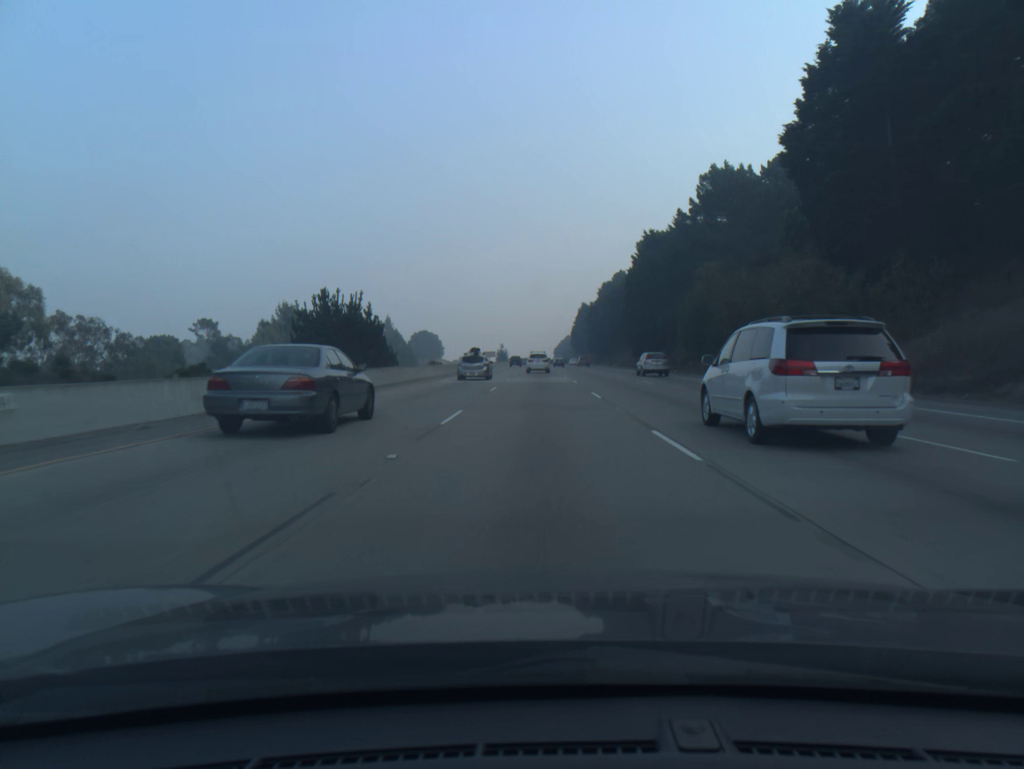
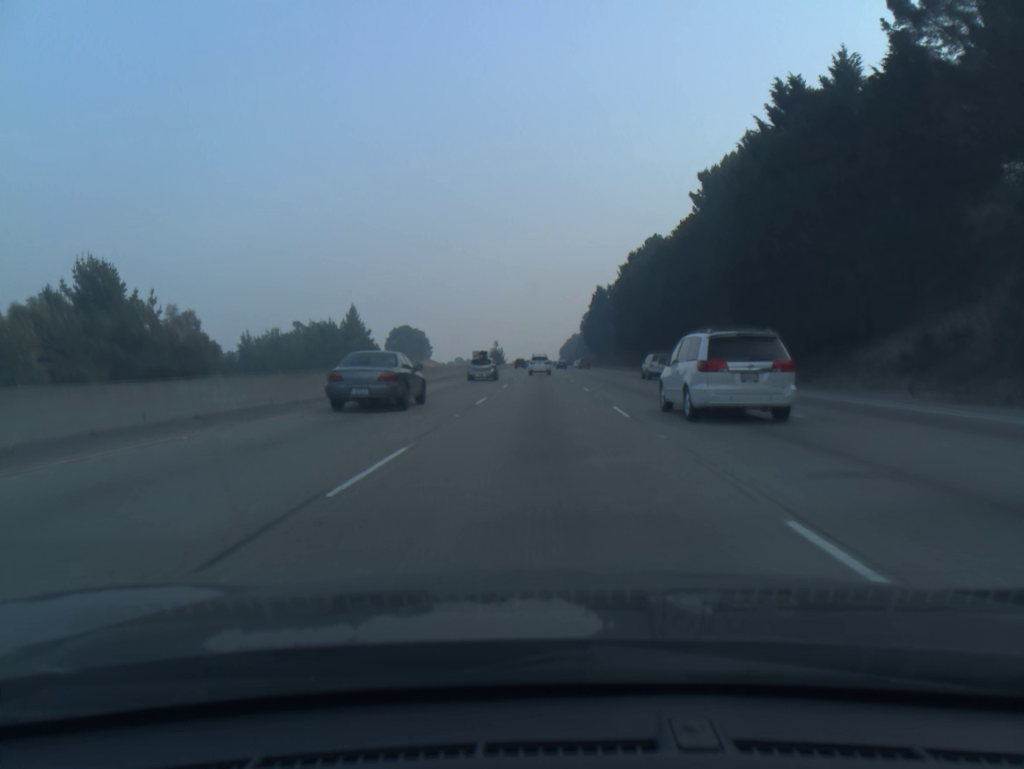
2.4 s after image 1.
(-0.2, +65.8) m; 0°
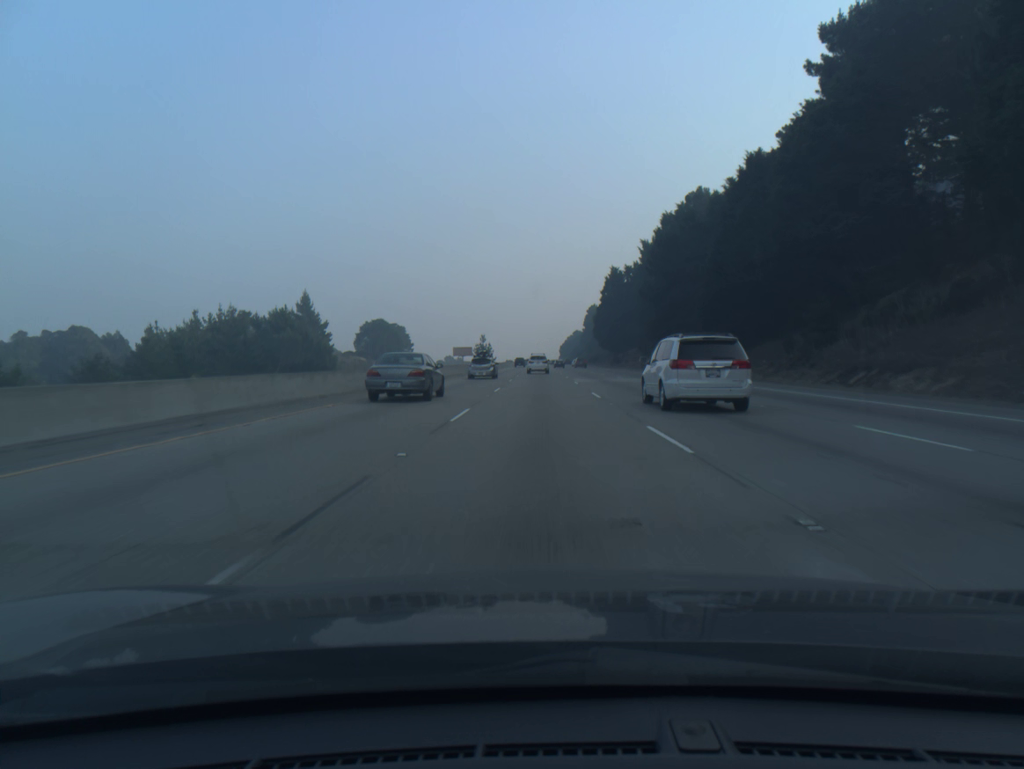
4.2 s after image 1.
(0.0, +50.3) m; 0°
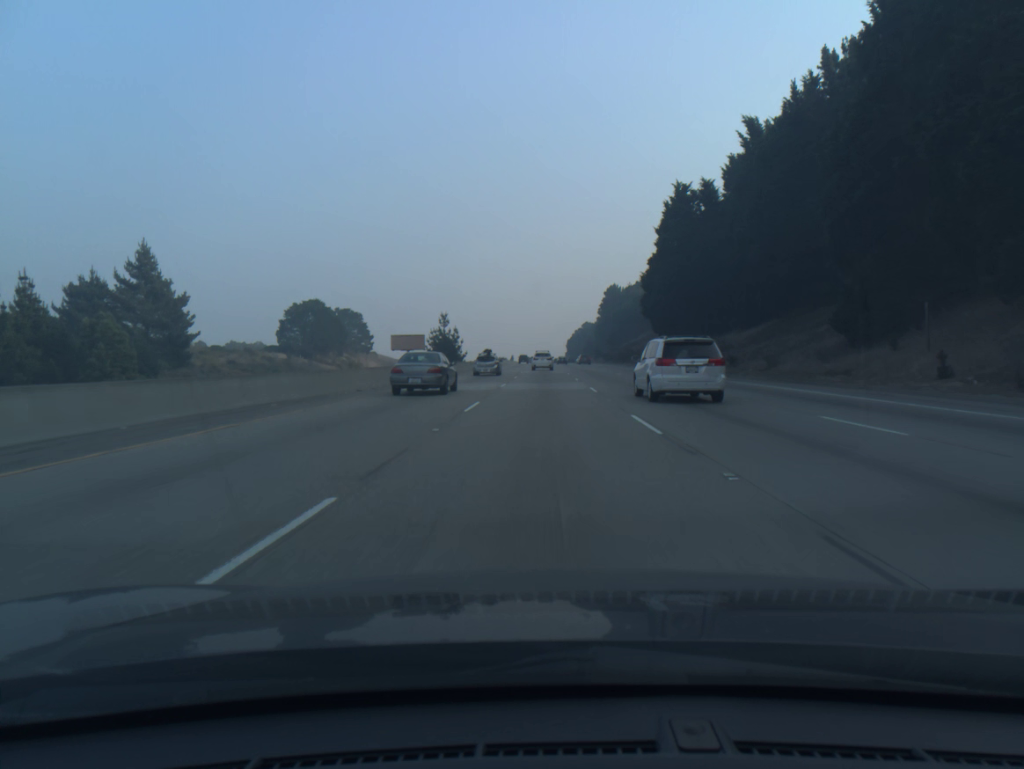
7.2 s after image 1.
(-0.1, +85.5) m; 0°
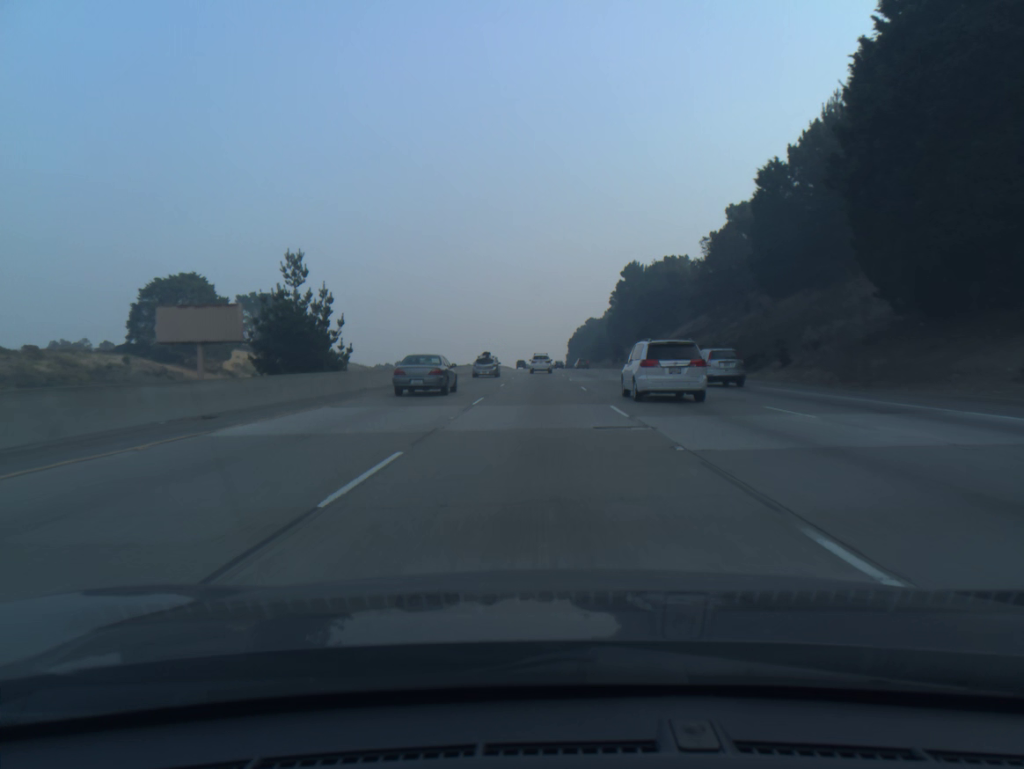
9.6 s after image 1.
(+0.2, +69.5) m; 0°
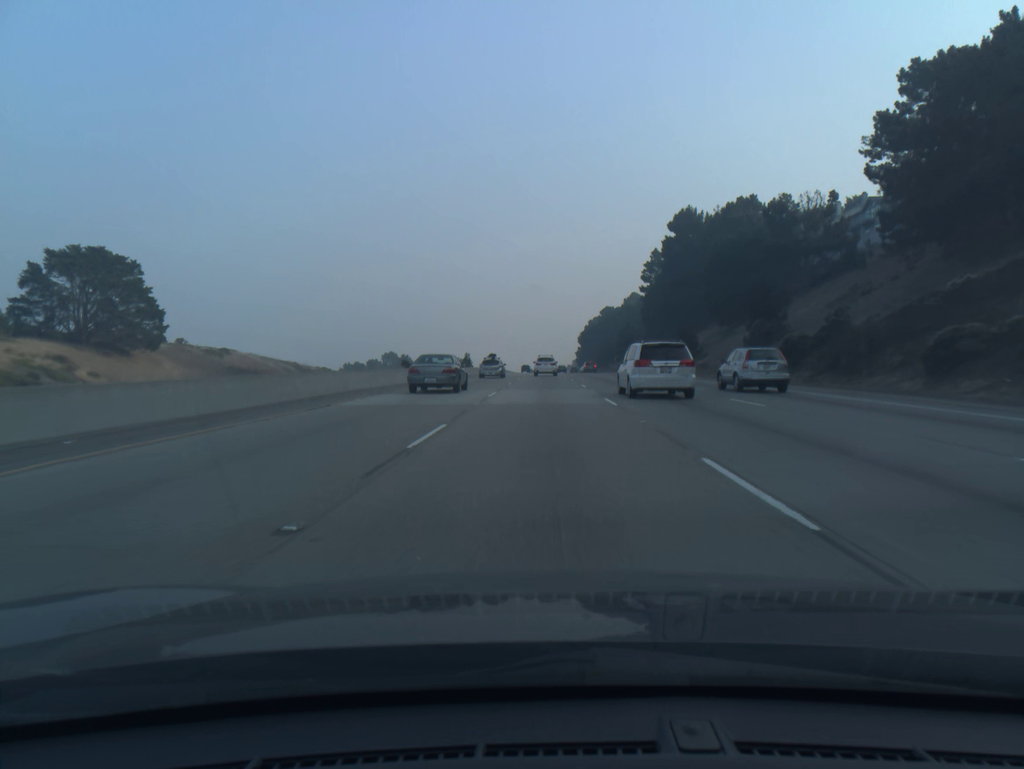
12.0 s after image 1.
(-0.2, +69.2) m; 0°
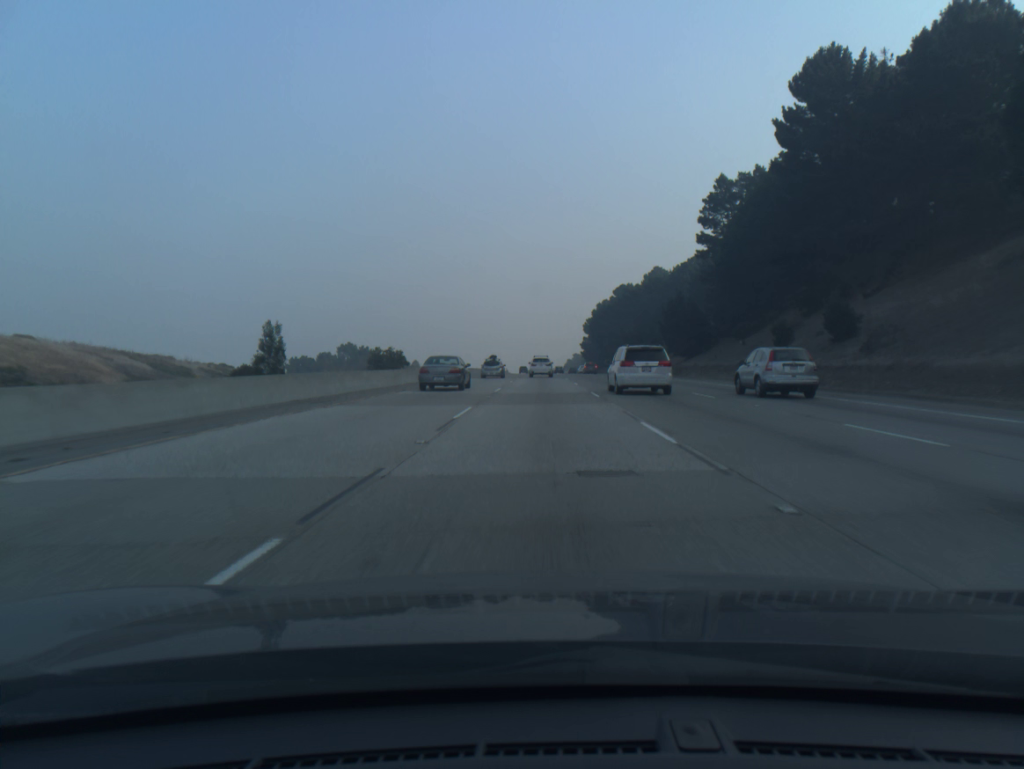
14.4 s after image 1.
(+0.1, +67.5) m; 0°
